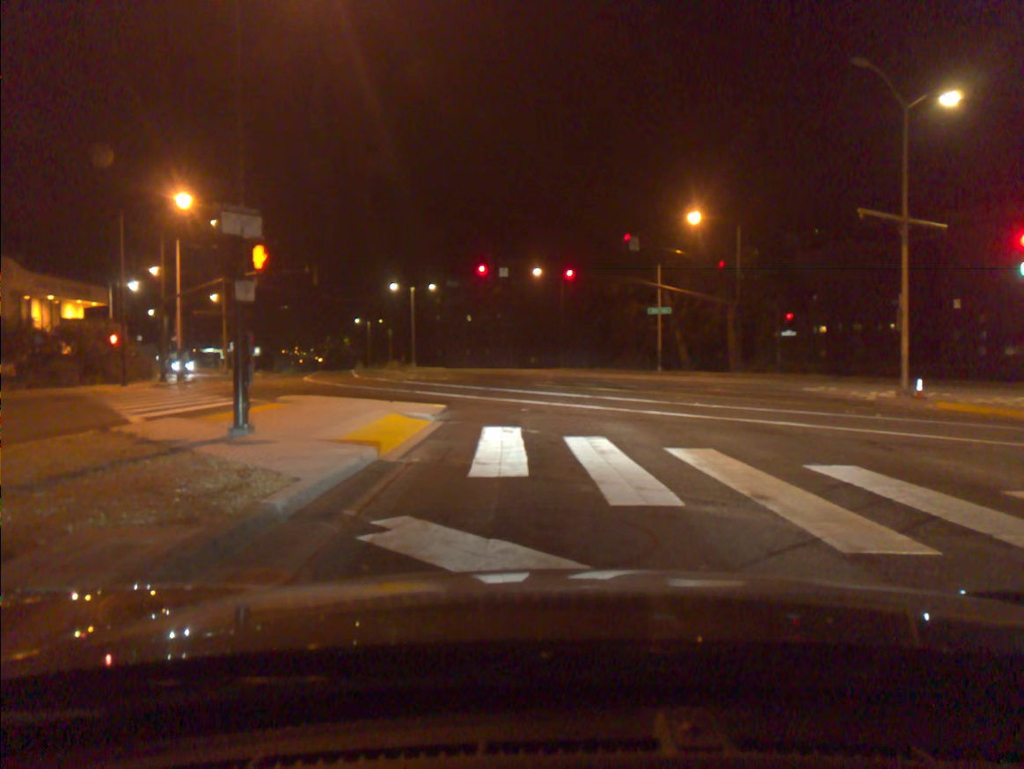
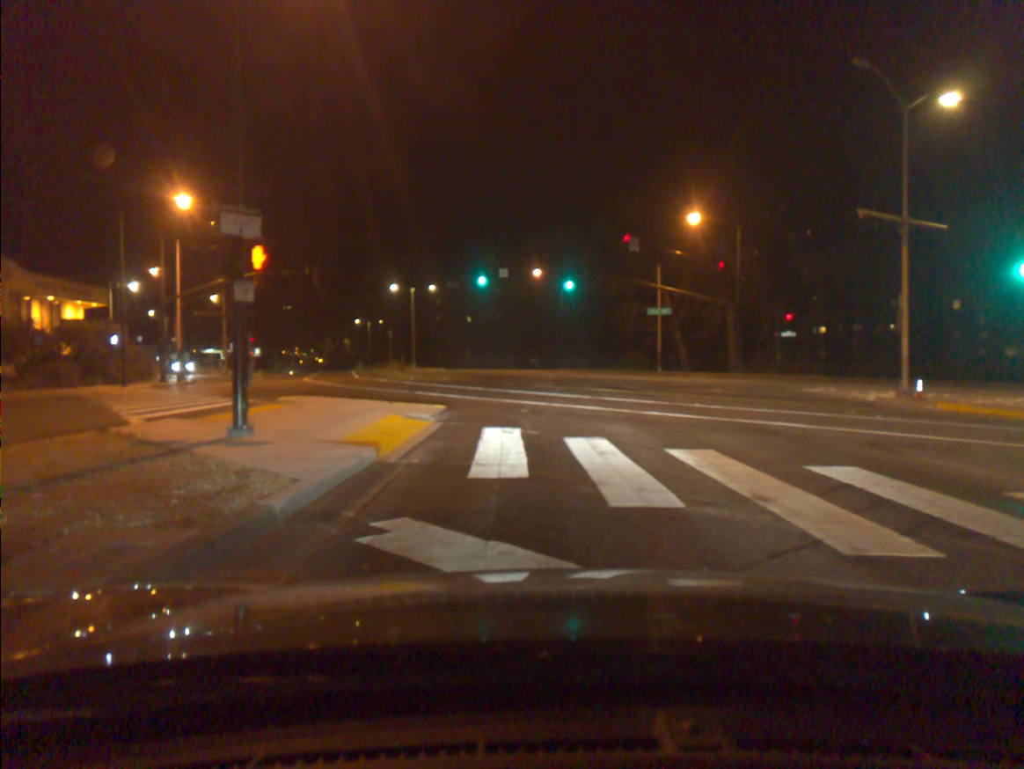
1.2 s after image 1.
(0.0, 0.0) m; 0°
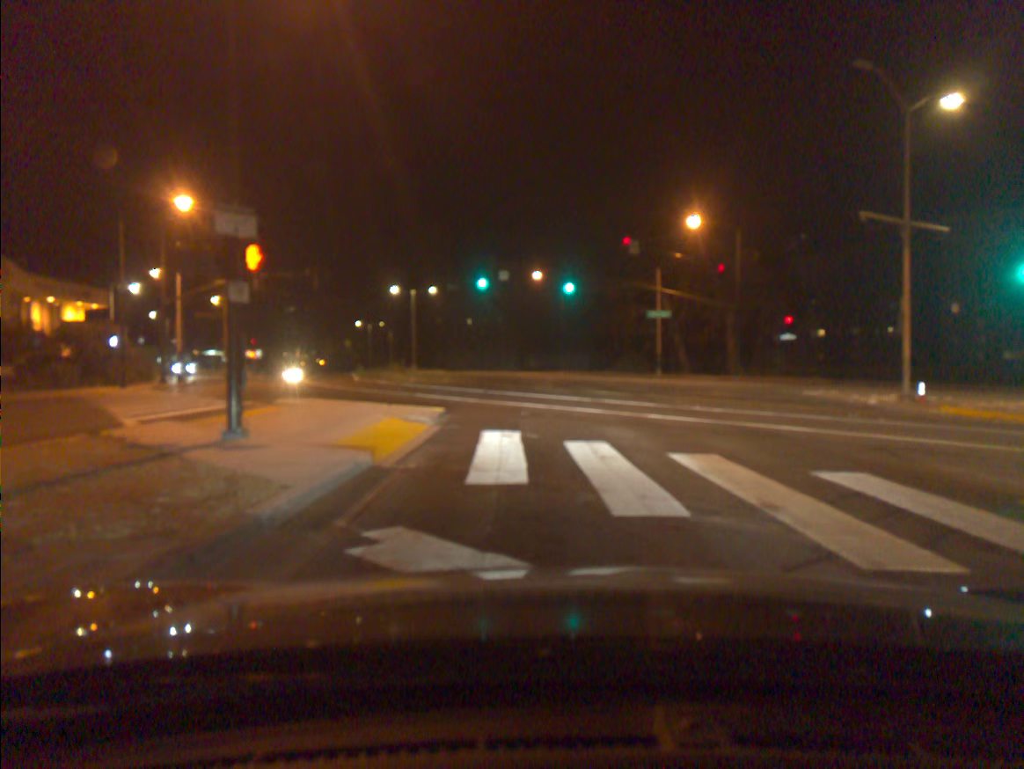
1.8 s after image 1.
(0.0, +0.3) m; 0°
